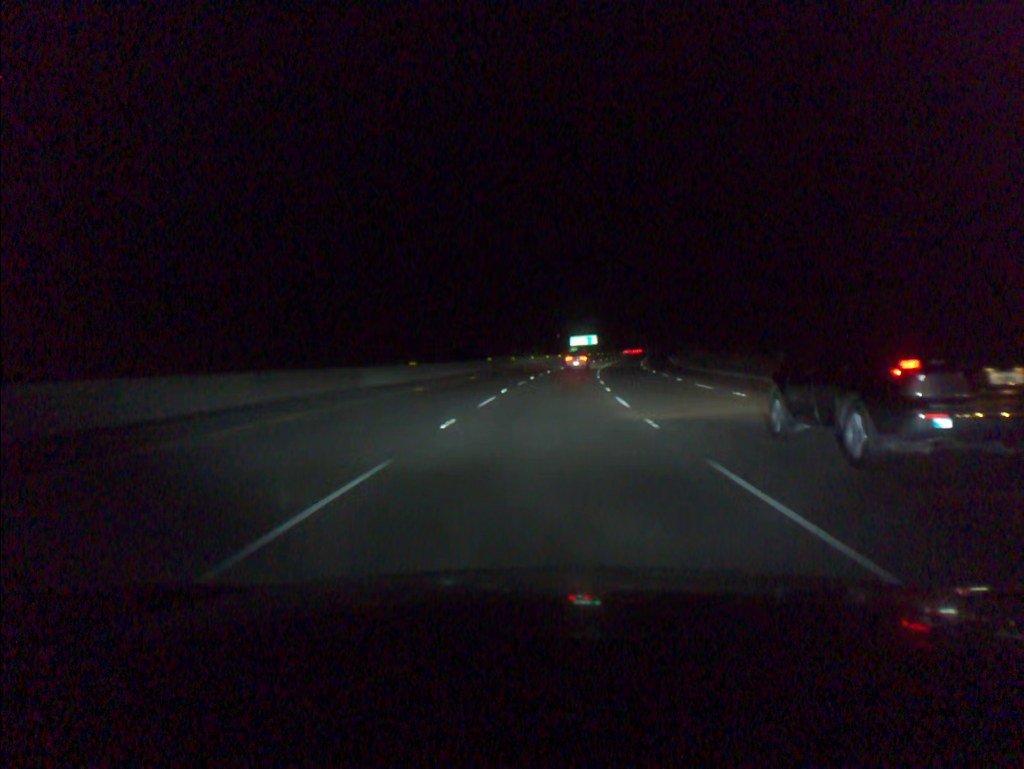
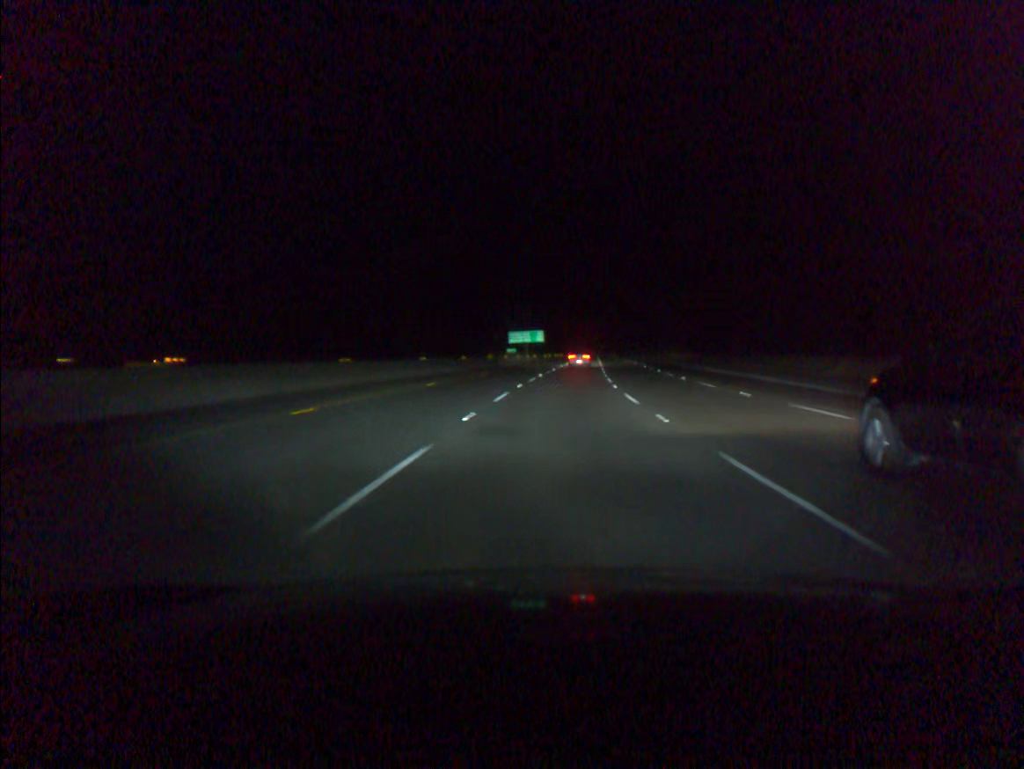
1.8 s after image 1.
(+2.1, +57.2) m; +4°
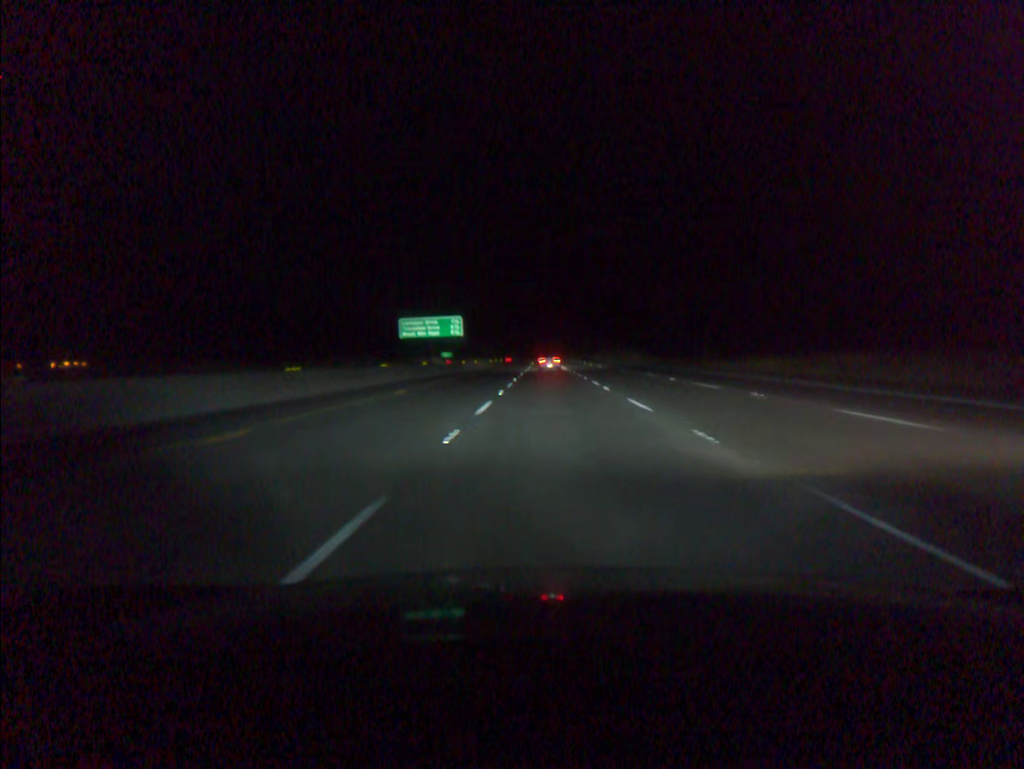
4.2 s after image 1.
(+3.8, +76.3) m; +4°
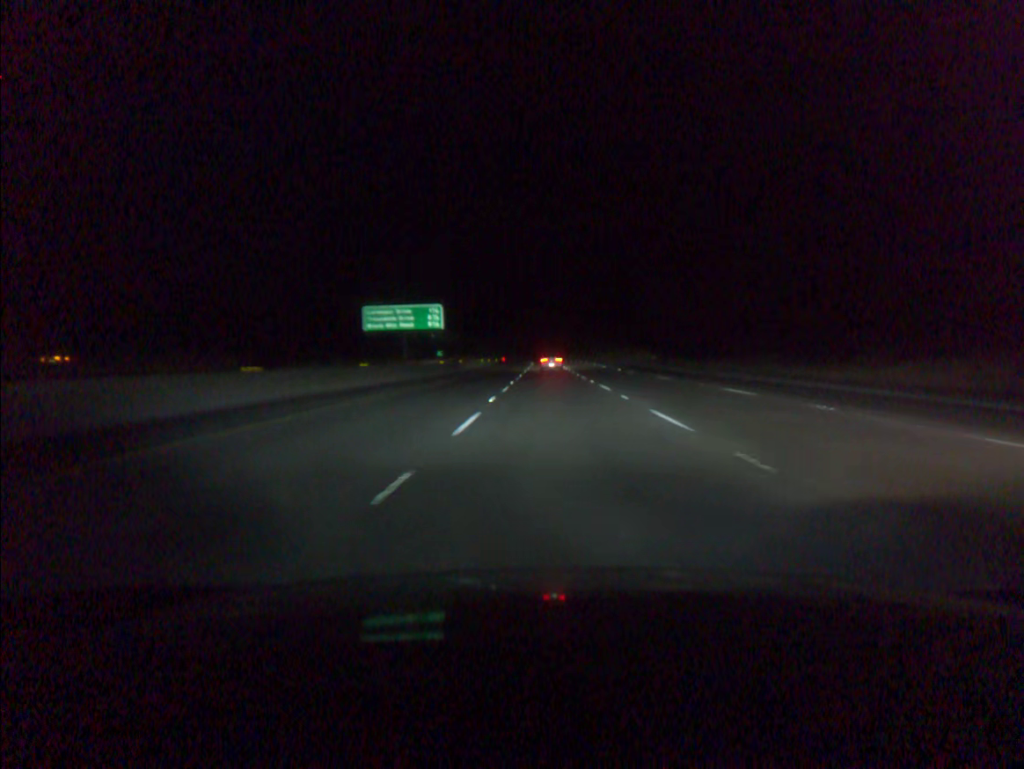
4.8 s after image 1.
(0.0, +19.1) m; 0°
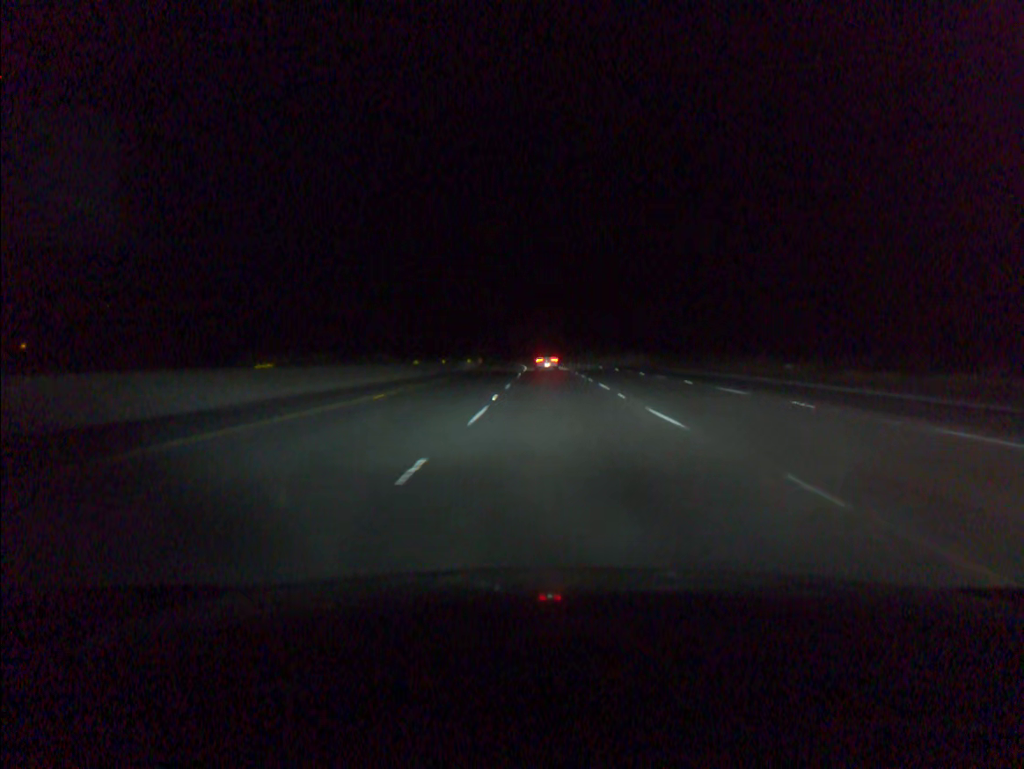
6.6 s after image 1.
(0.0, +57.2) m; 0°
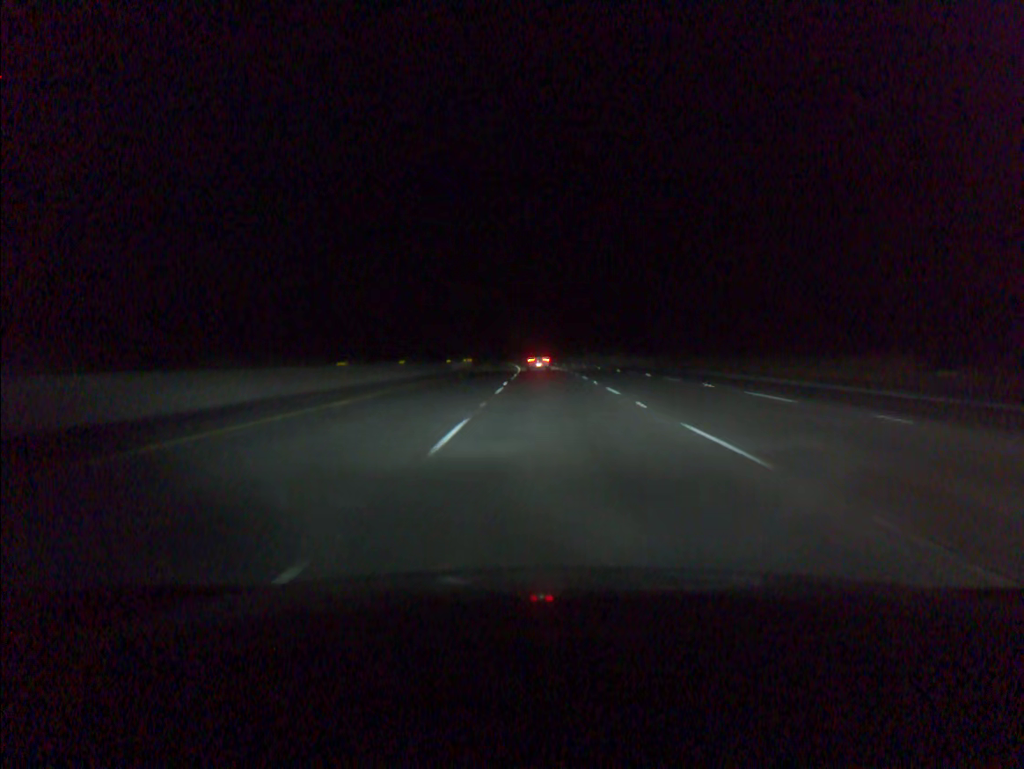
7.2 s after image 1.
(0.0, +19.1) m; 0°
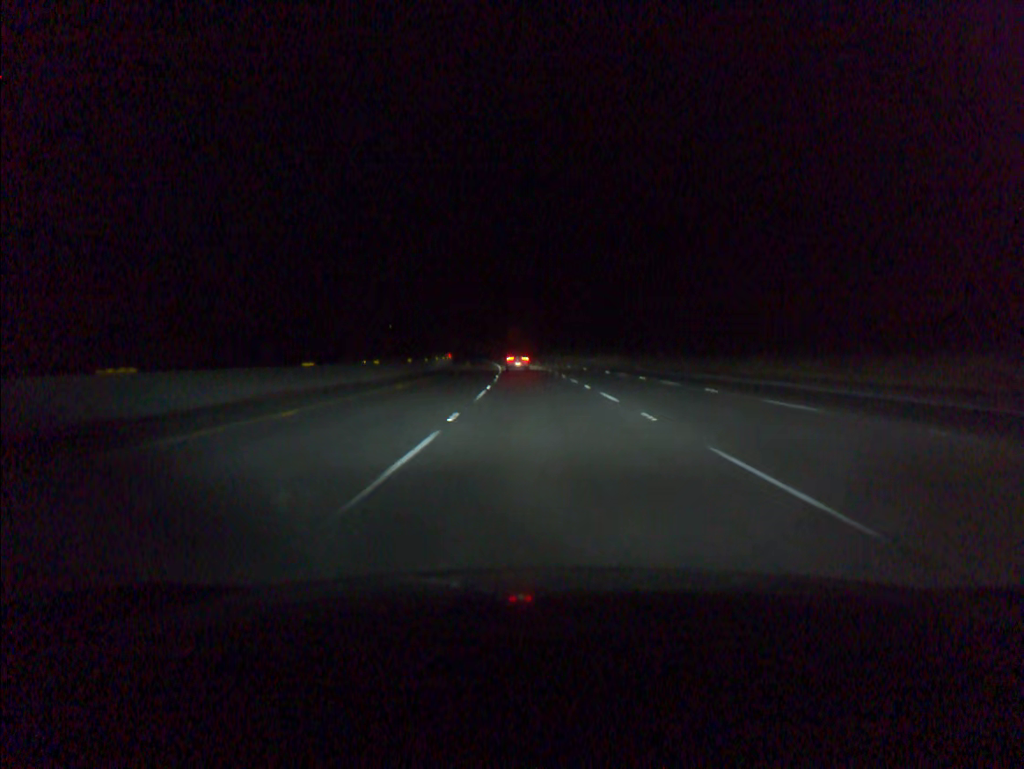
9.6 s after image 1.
(-0.5, +76.2) m; -1°
